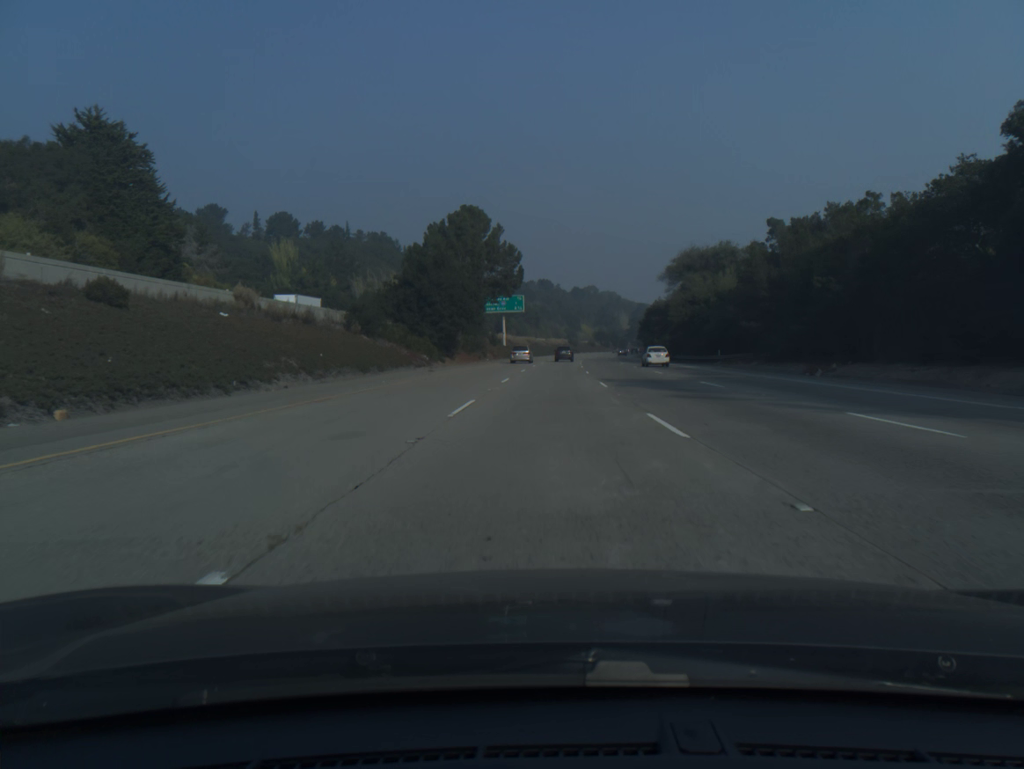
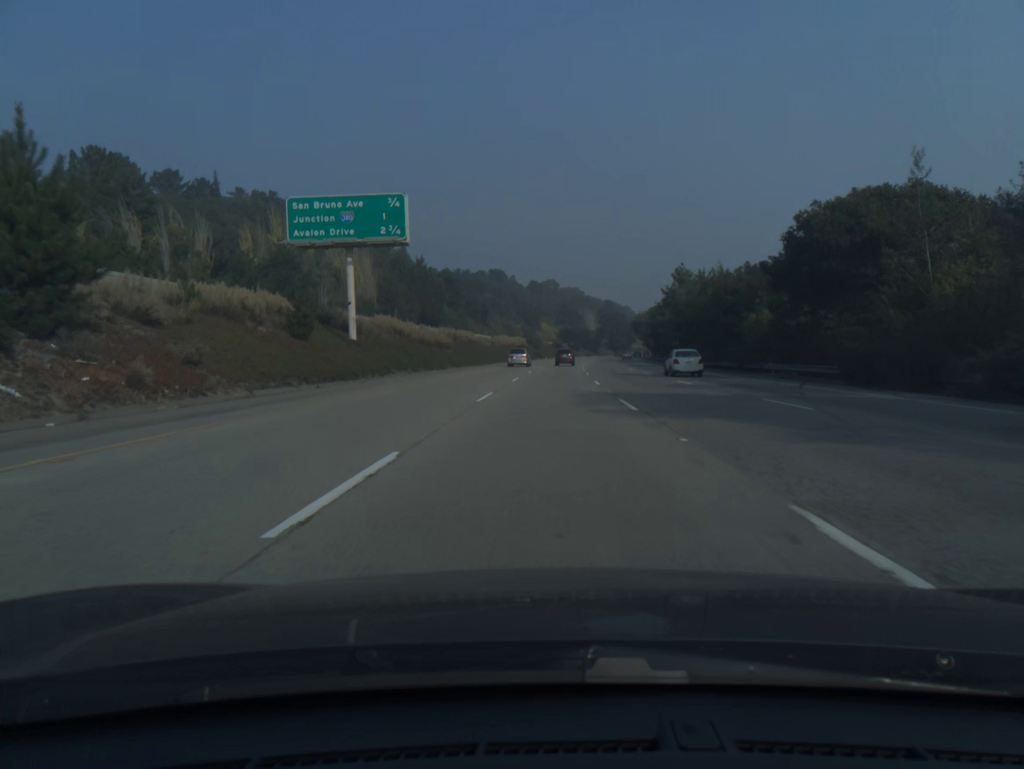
(+2.3, +82.6) m; +3°
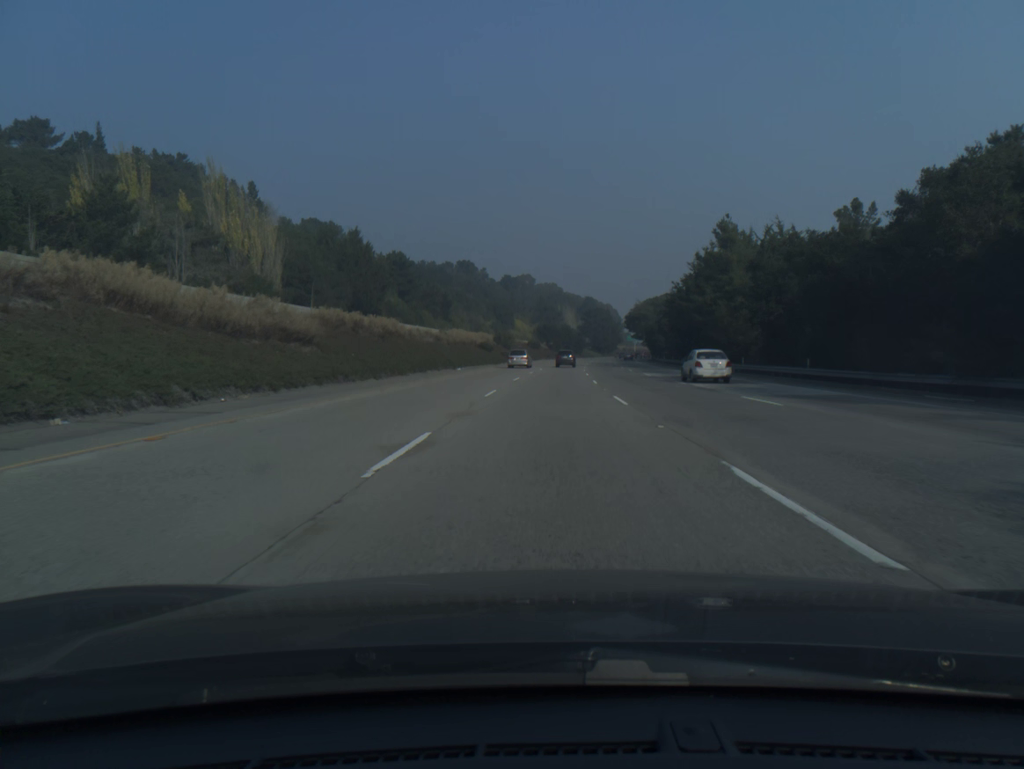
(+0.6, +41.3) m; +2°
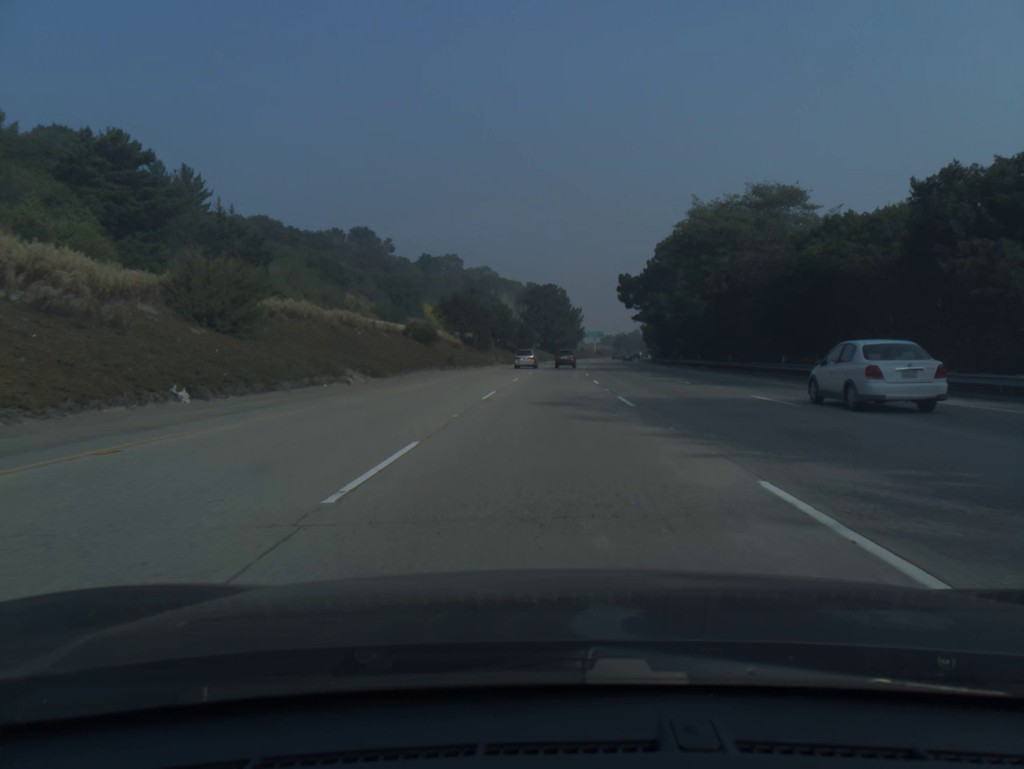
(+4.0, +103.2) m; +4°
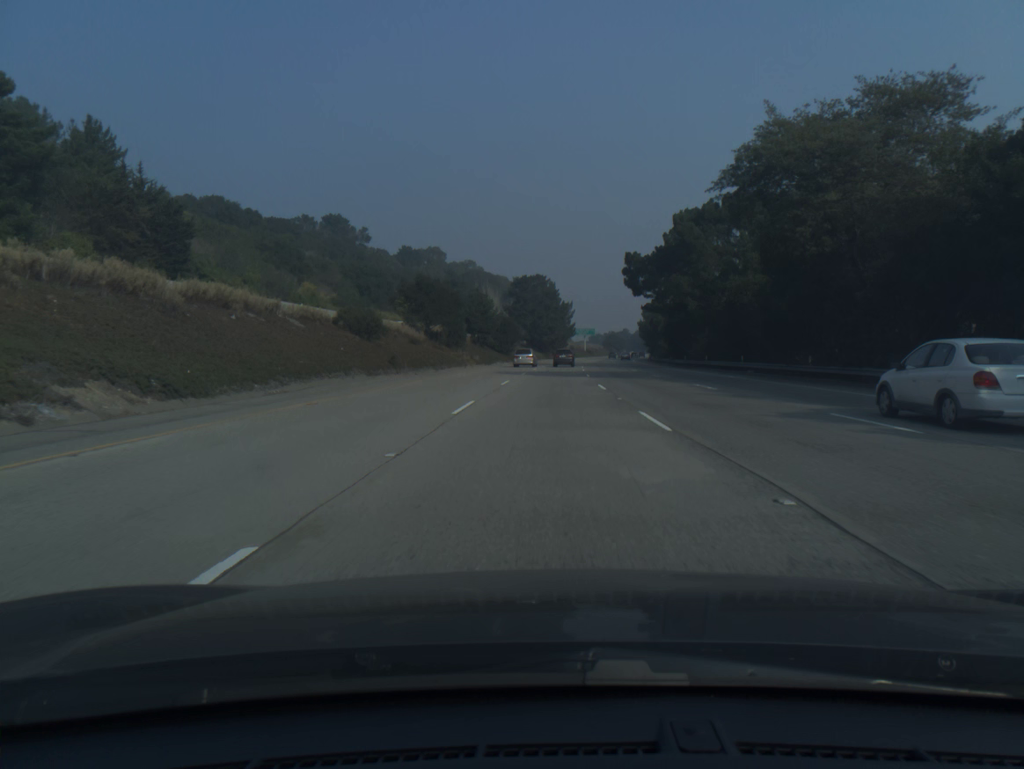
(+0.2, +20.7) m; +1°
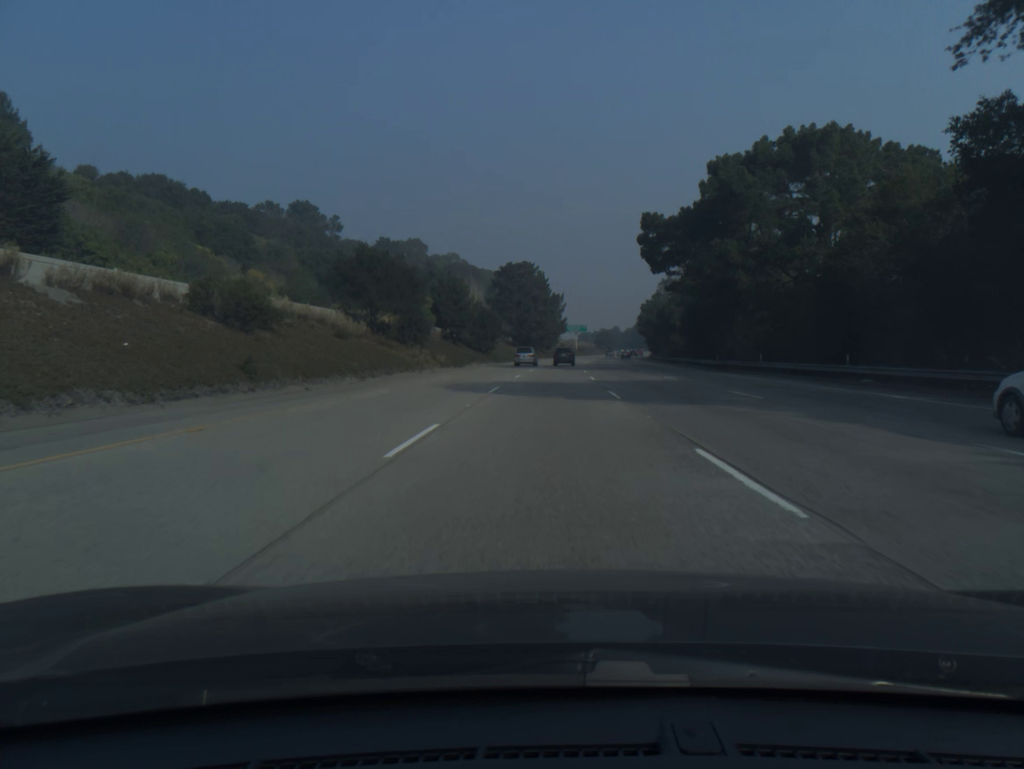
(+0.2, +20.7) m; +1°
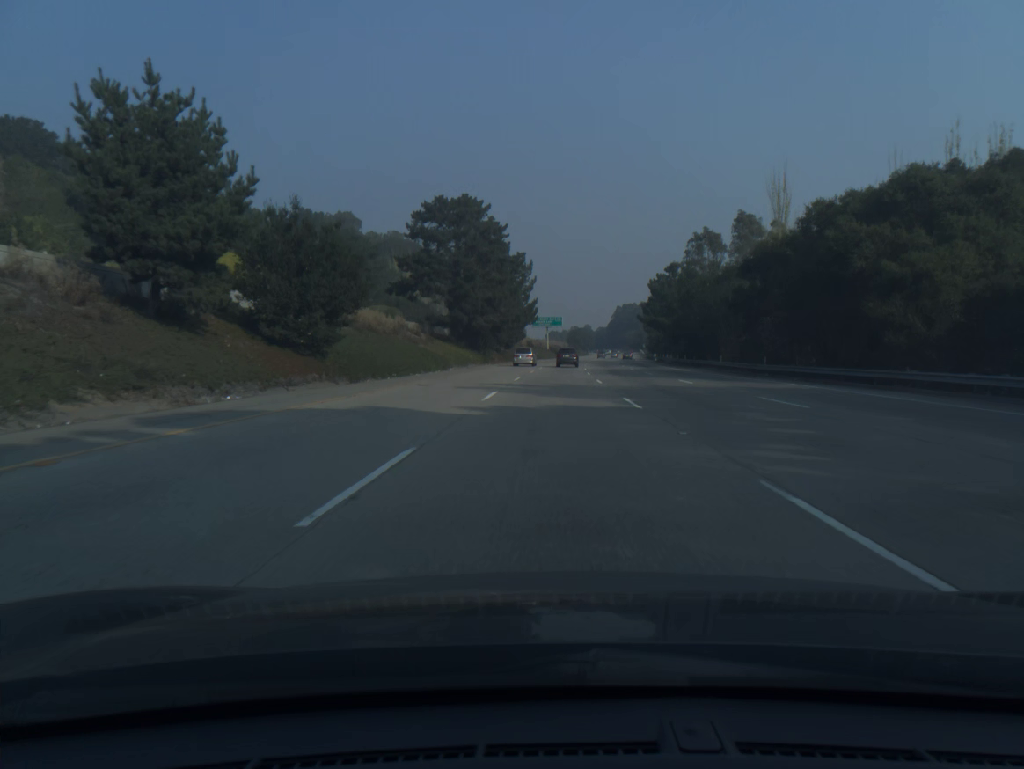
(+1.3, +61.8) m; +3°
